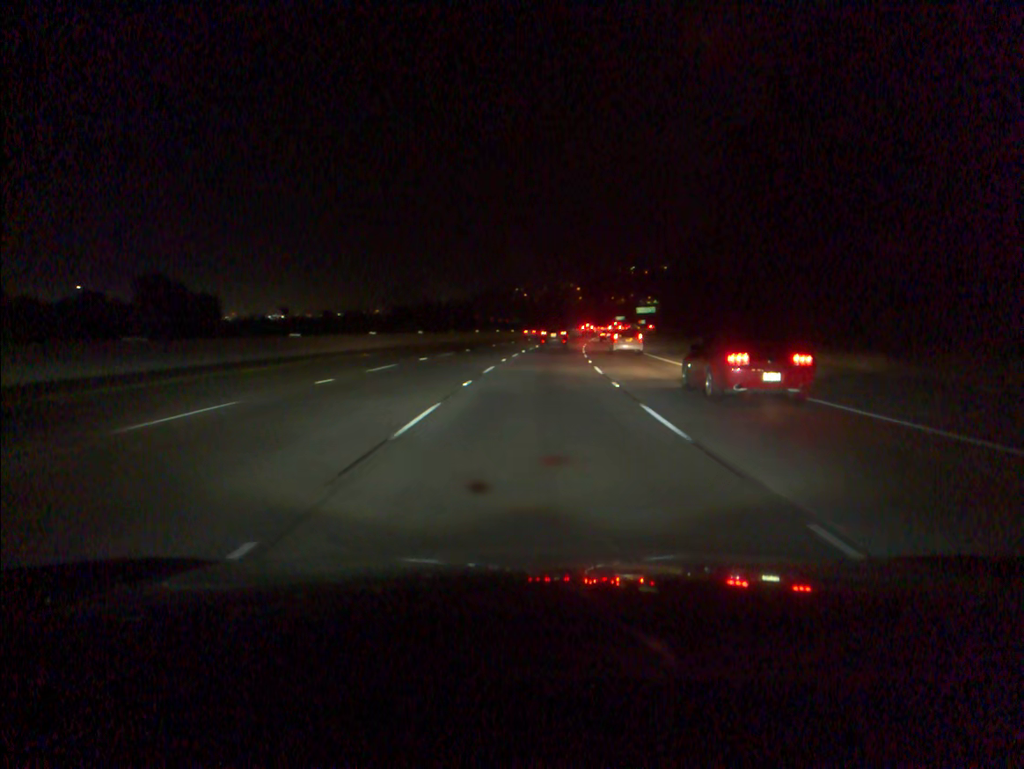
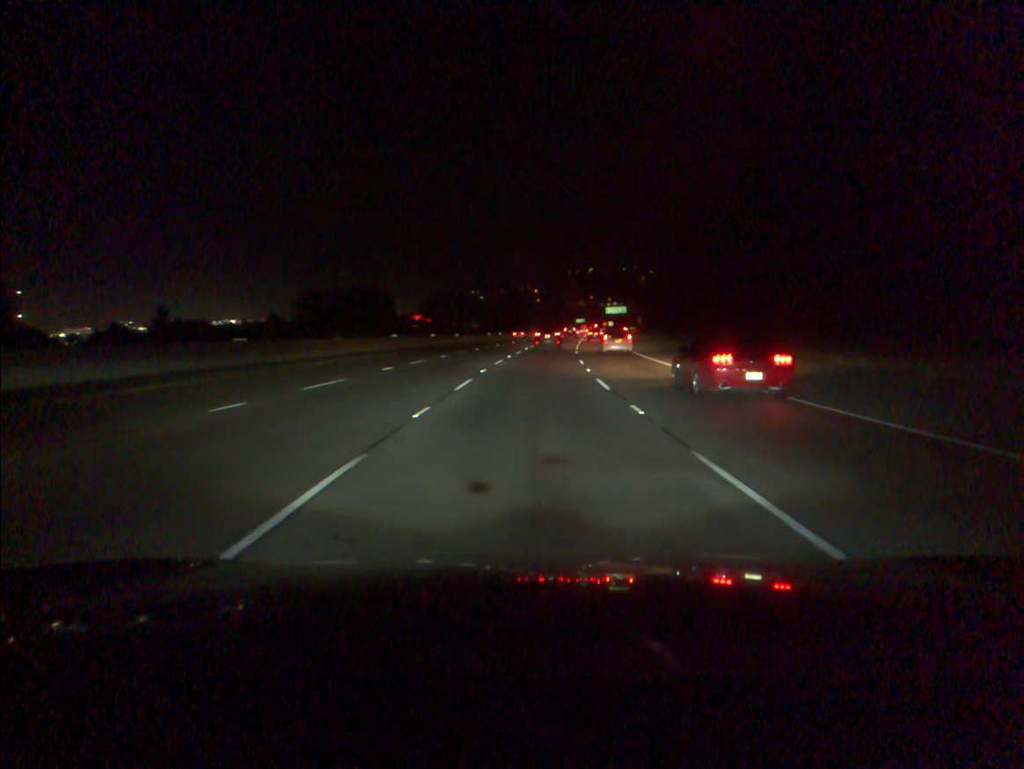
(+1.0, +35.2) m; +3°
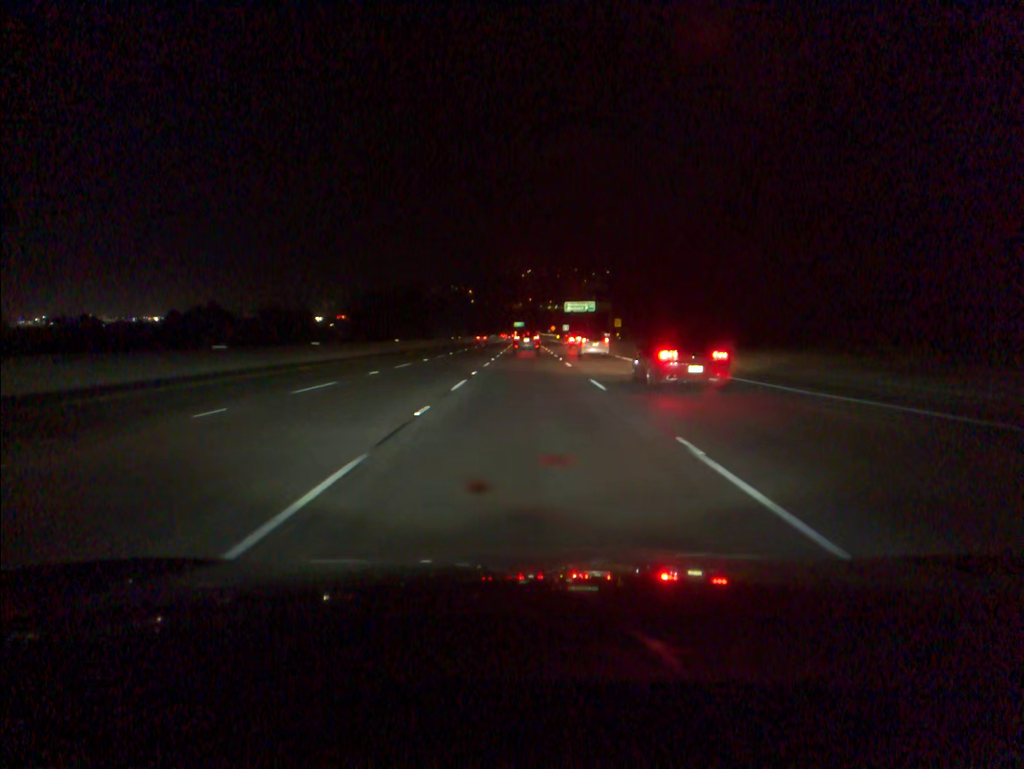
(+4.3, +87.4) m; +5°
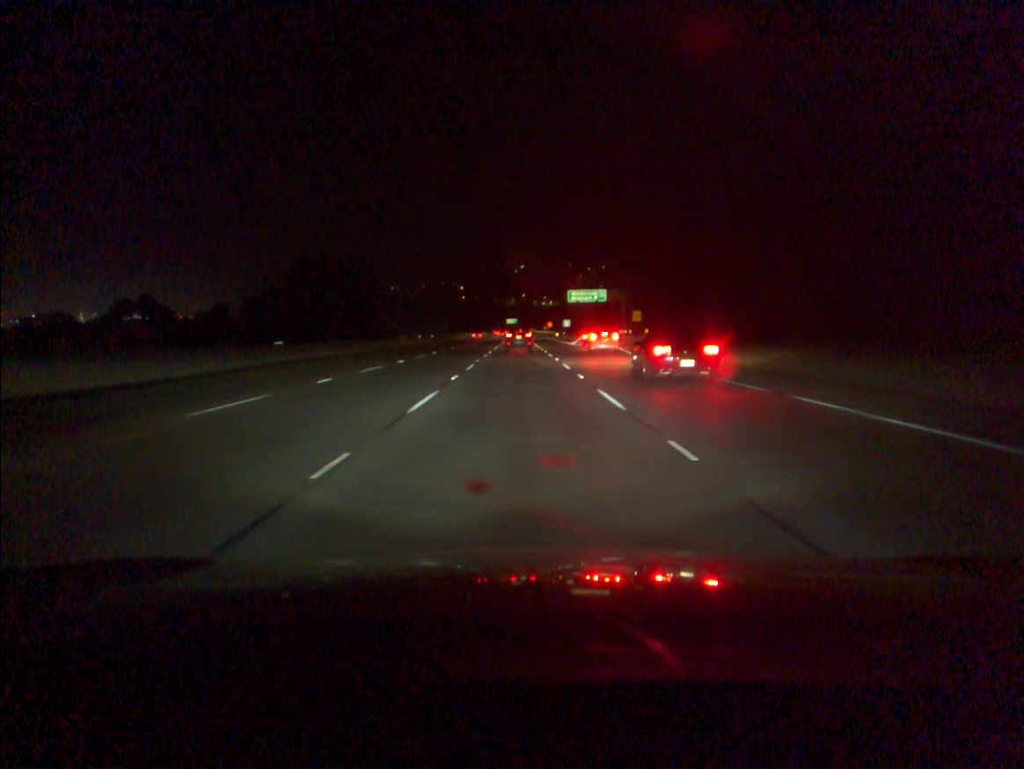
(+0.2, +34.8) m; +1°
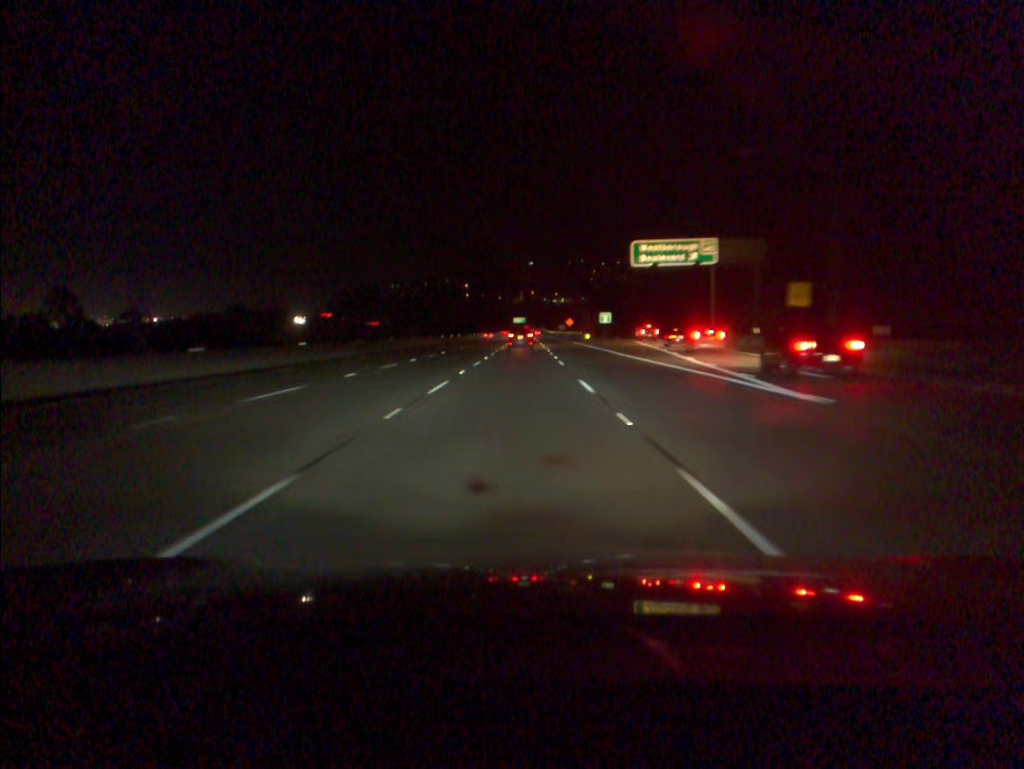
(-0.3, +69.2) m; -1°
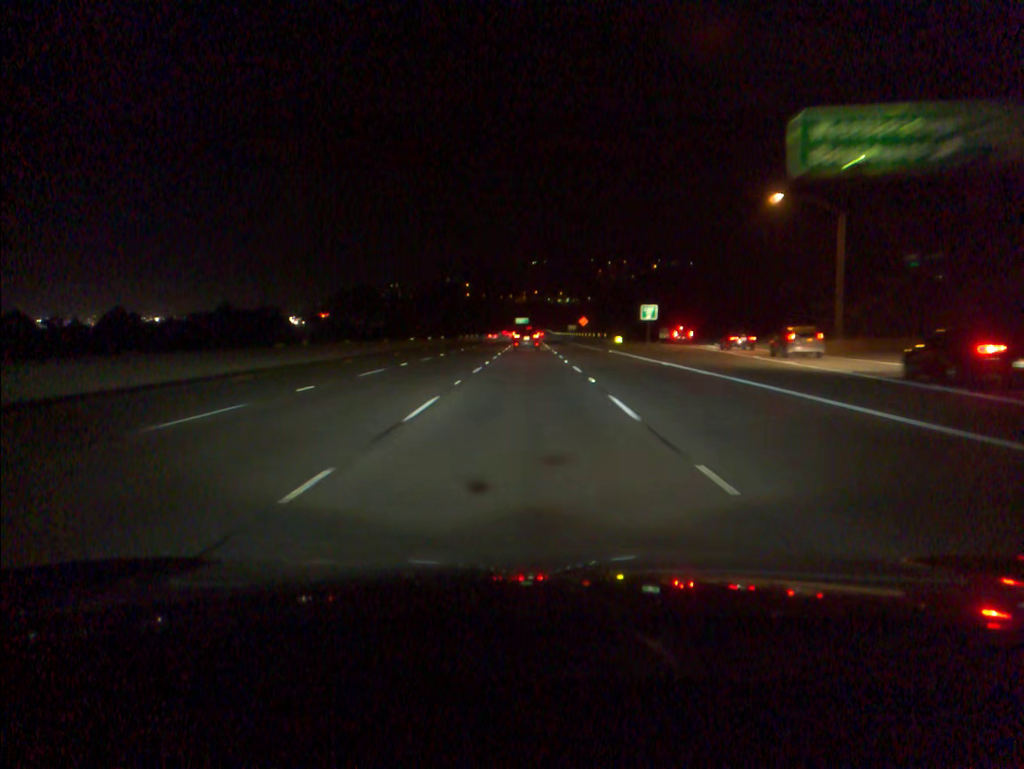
(-0.1, +34.5) m; 0°
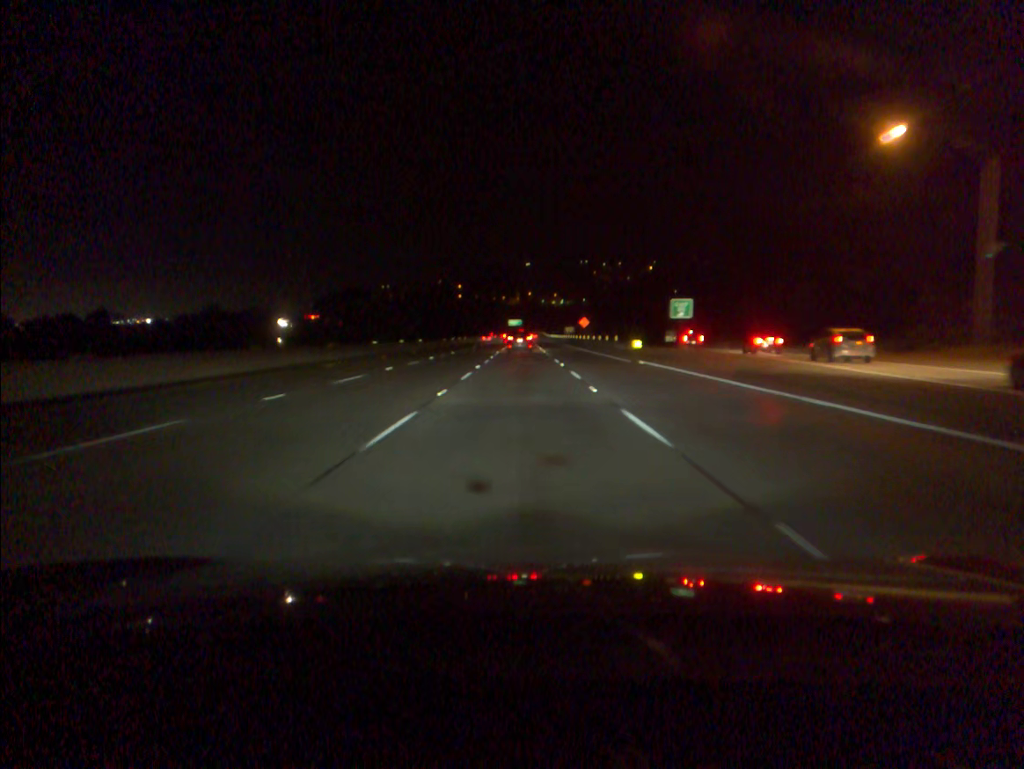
(+0.1, +17.4) m; 0°
